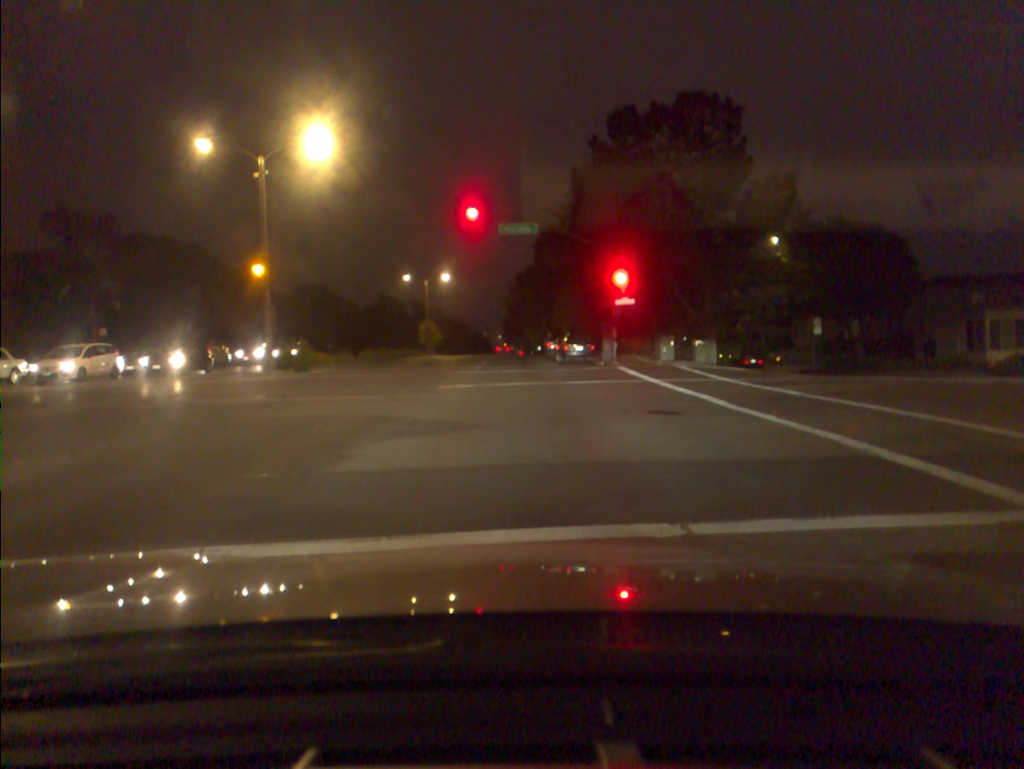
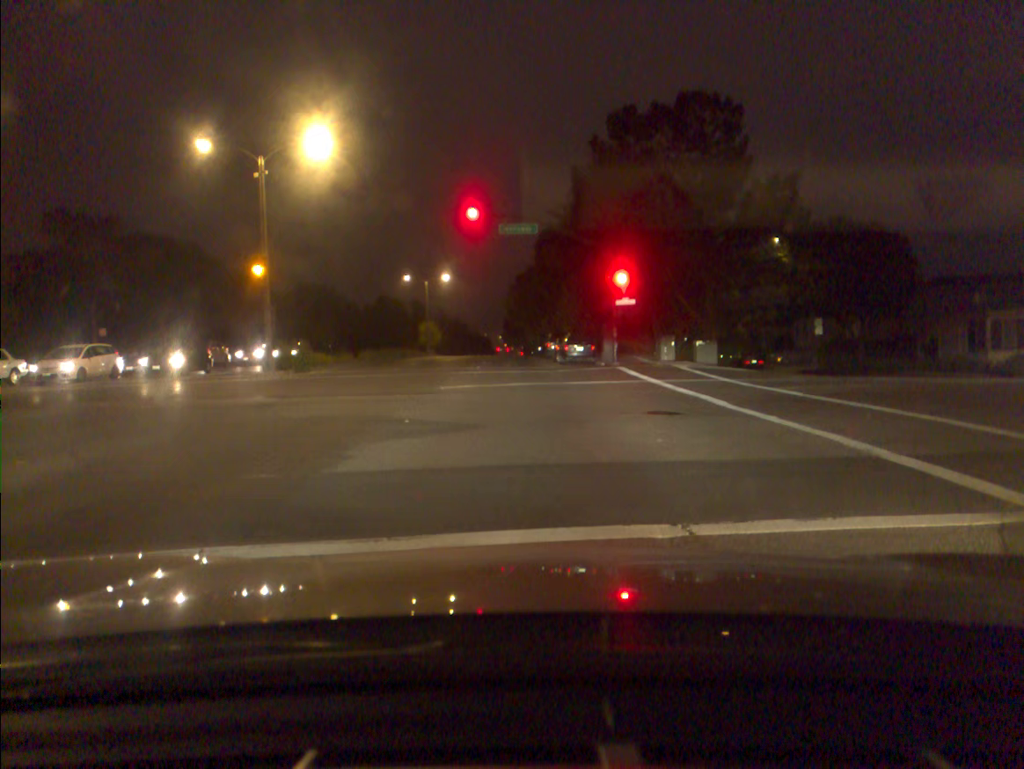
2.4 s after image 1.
(0.0, 0.0) m; 0°
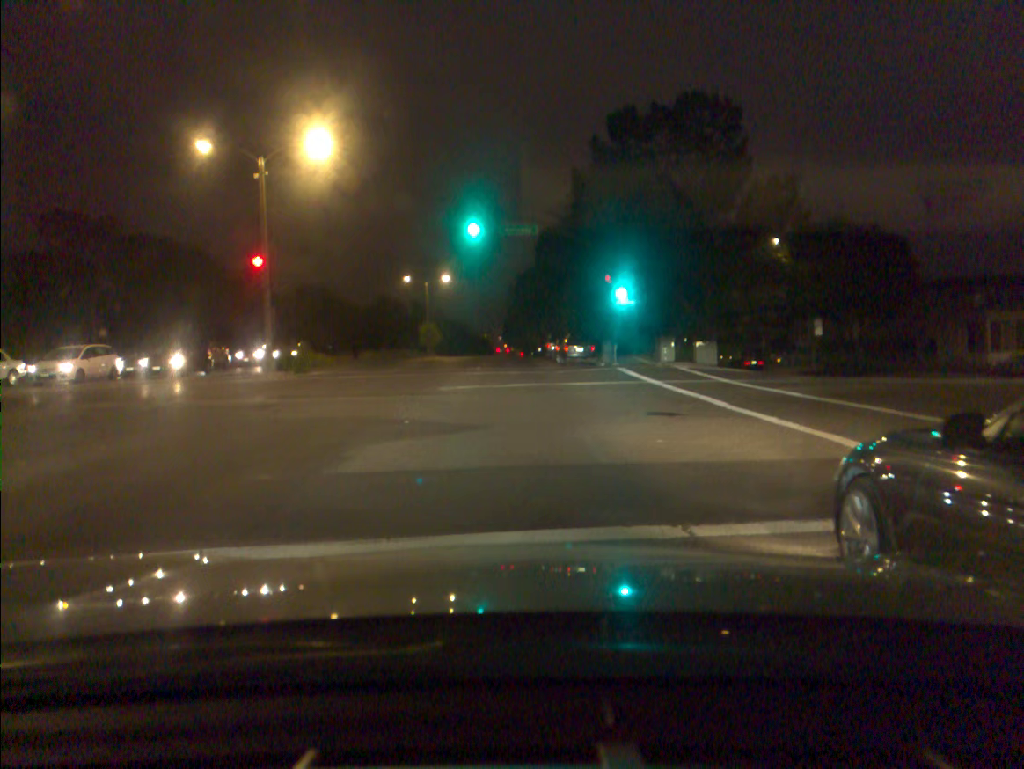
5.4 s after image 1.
(0.0, 0.0) m; 0°
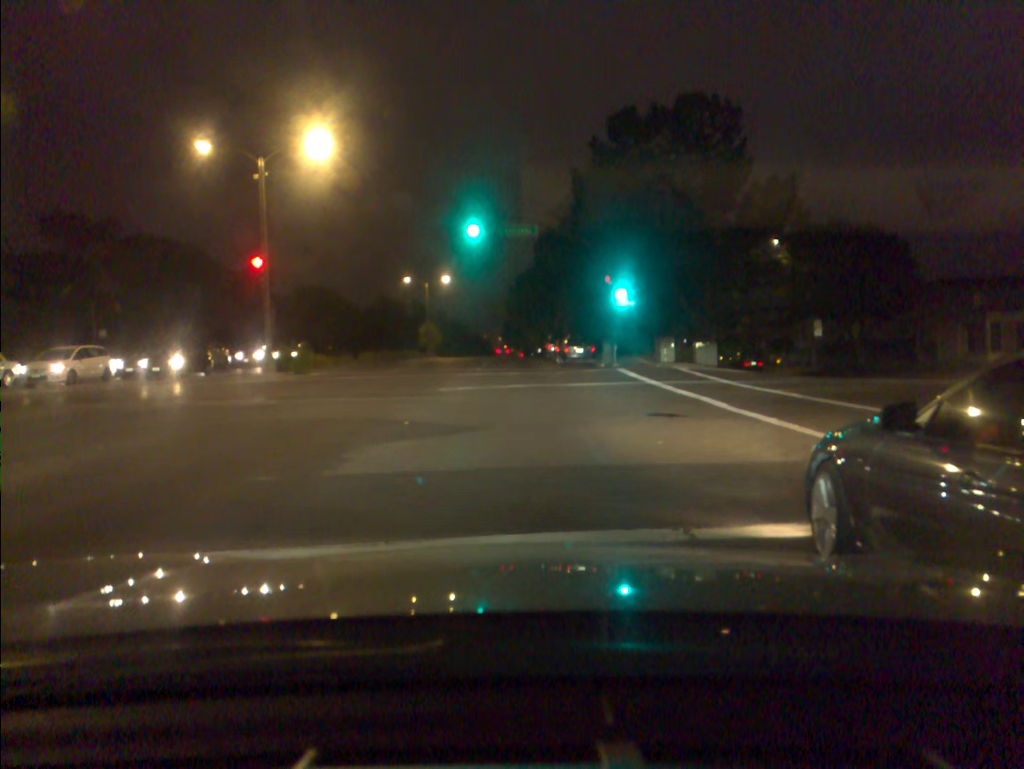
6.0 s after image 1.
(0.0, +0.1) m; 0°
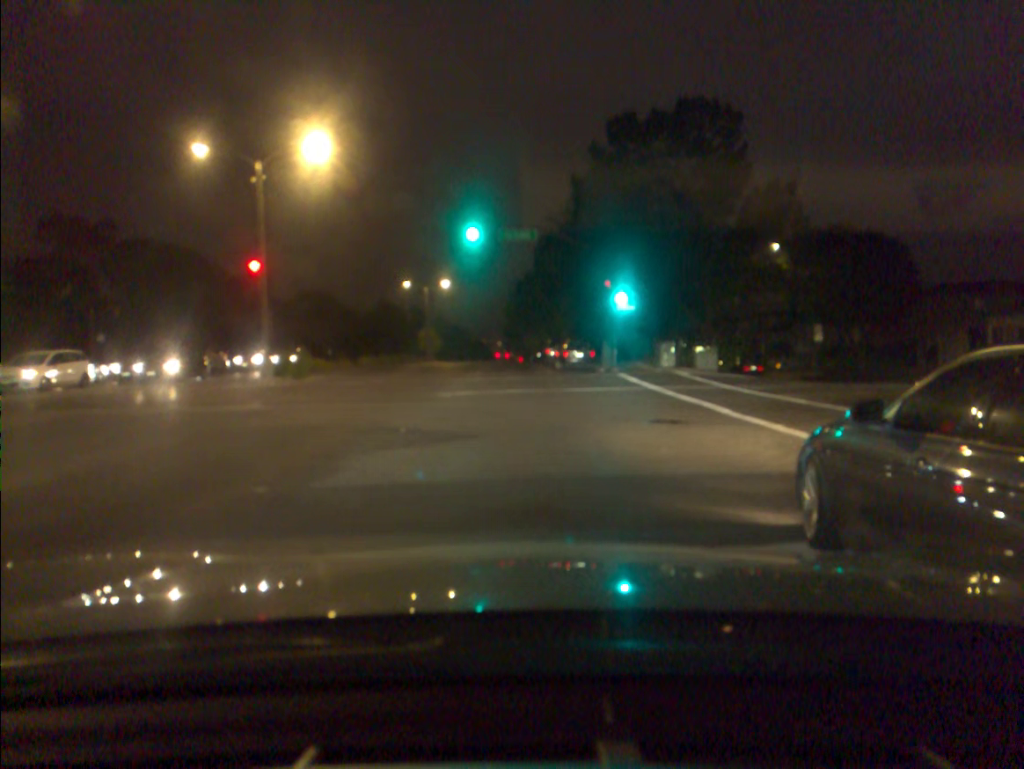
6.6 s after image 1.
(0.0, +0.4) m; 0°
